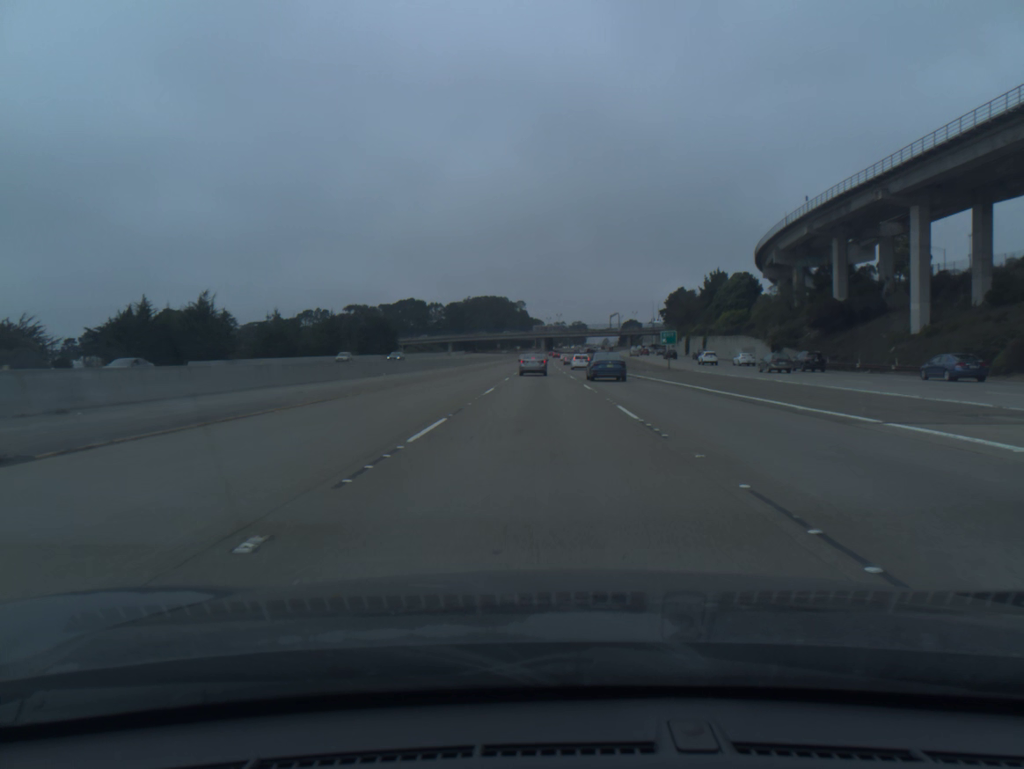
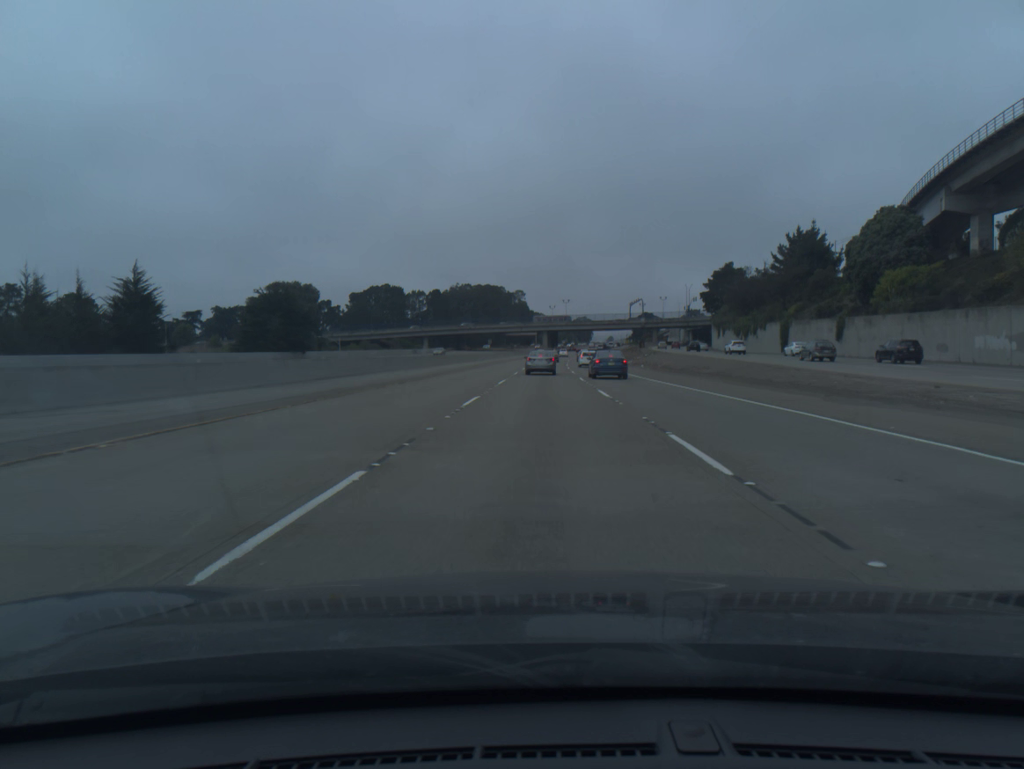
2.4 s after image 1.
(-0.1, +65.2) m; 0°
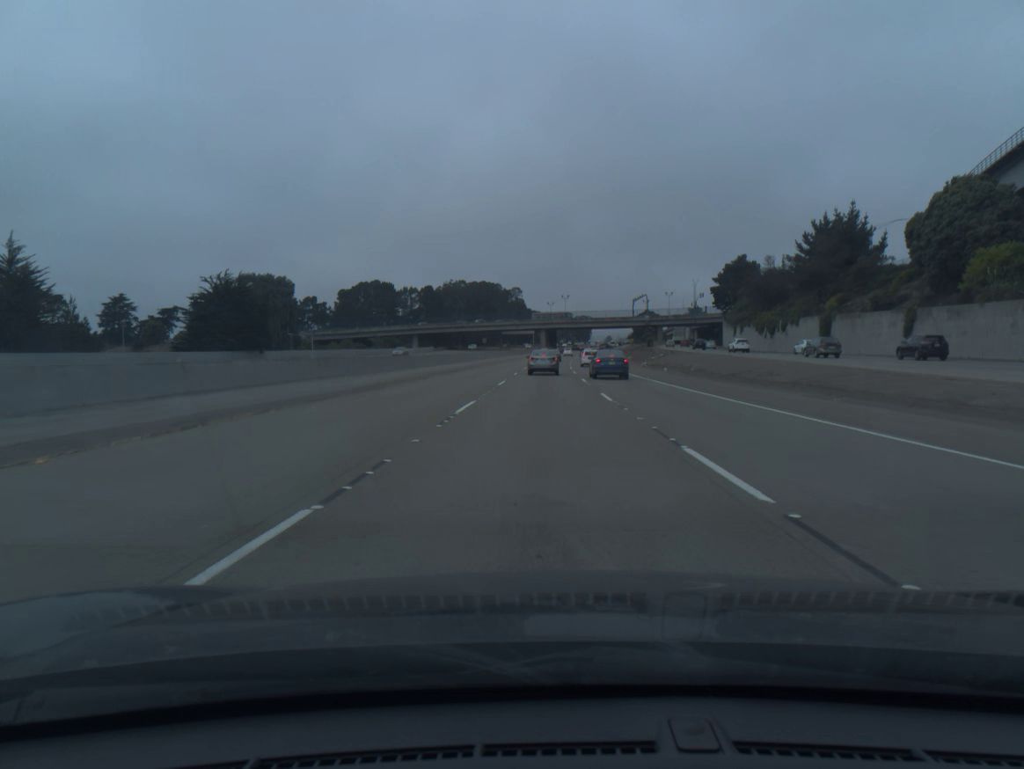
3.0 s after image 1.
(0.0, +15.9) m; 0°
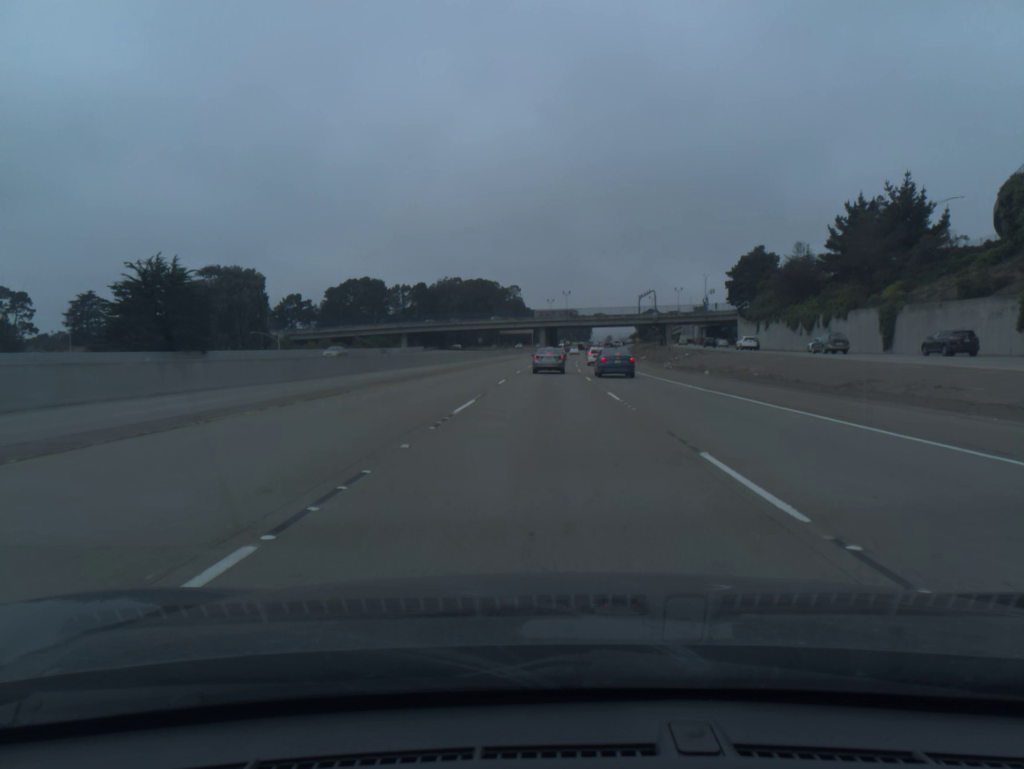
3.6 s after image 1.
(0.0, +15.6) m; 0°
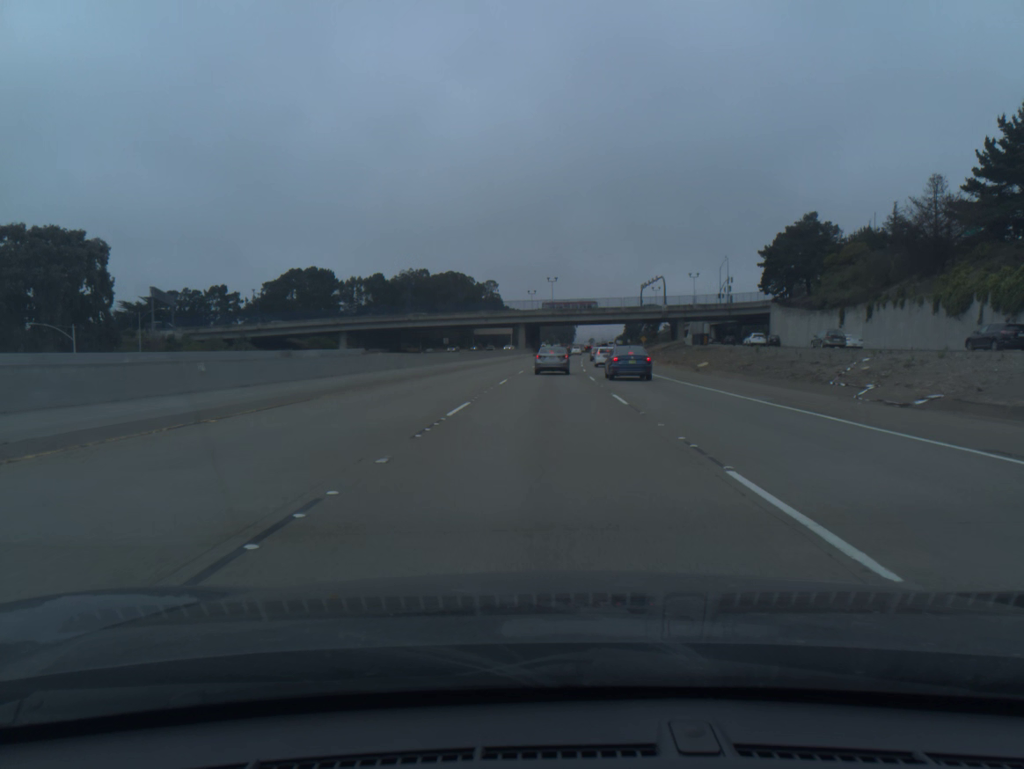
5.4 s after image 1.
(+0.4, +44.9) m; +1°
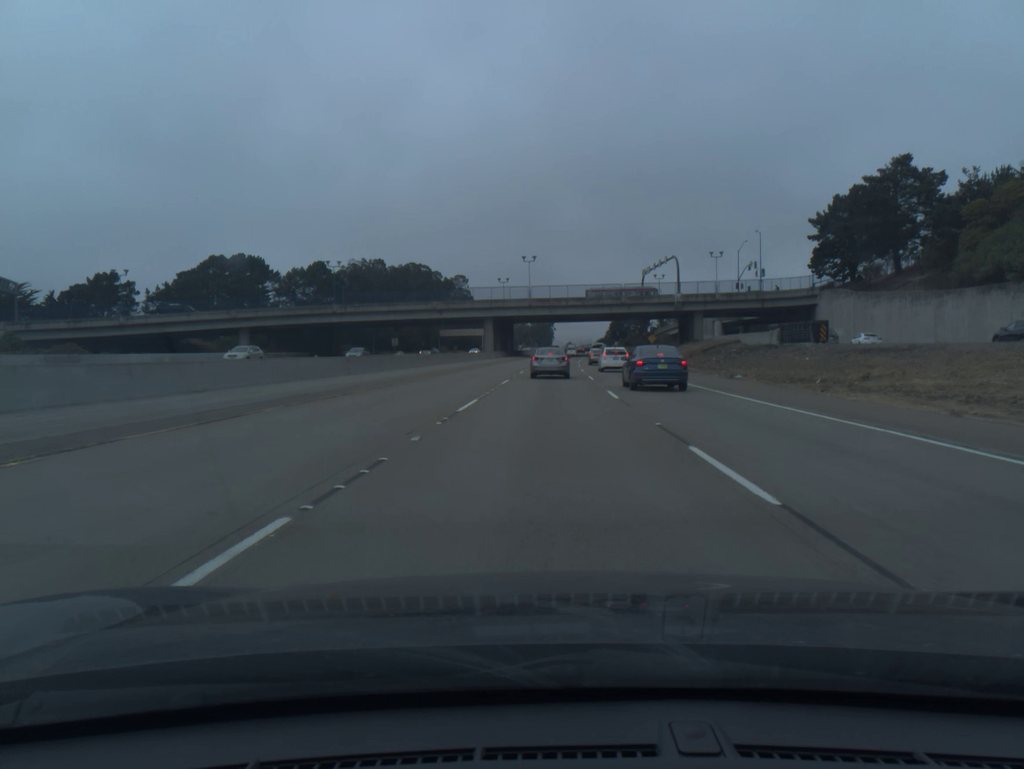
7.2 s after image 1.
(+0.6, +41.3) m; +2°
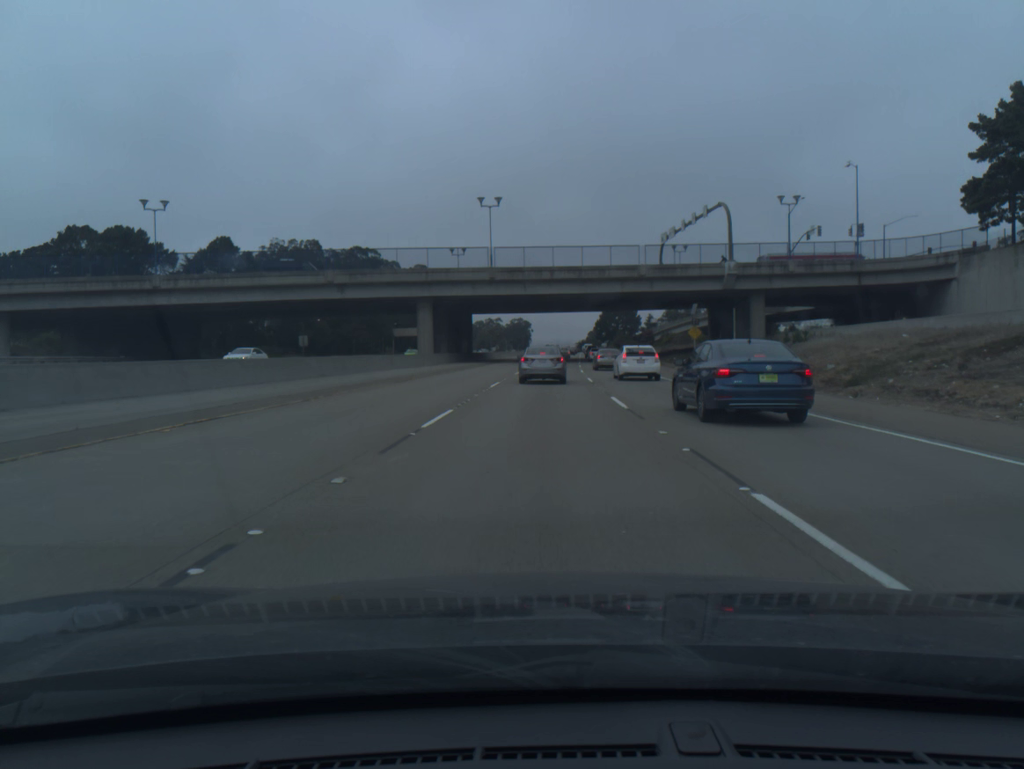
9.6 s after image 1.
(+0.8, +47.3) m; +2°
